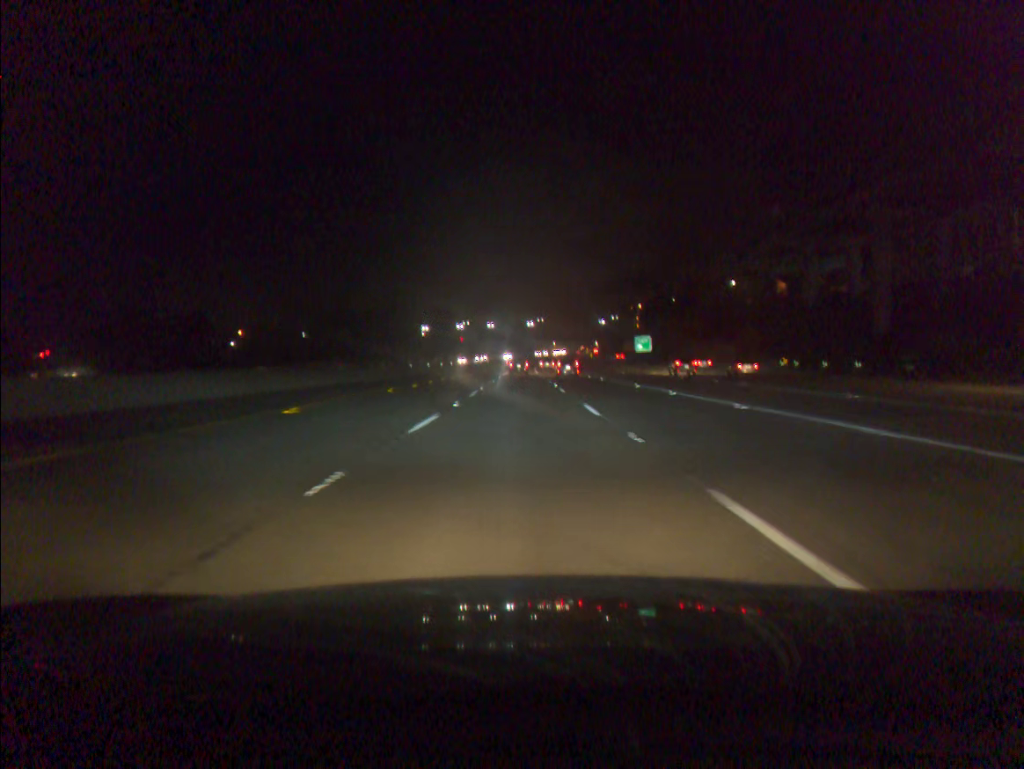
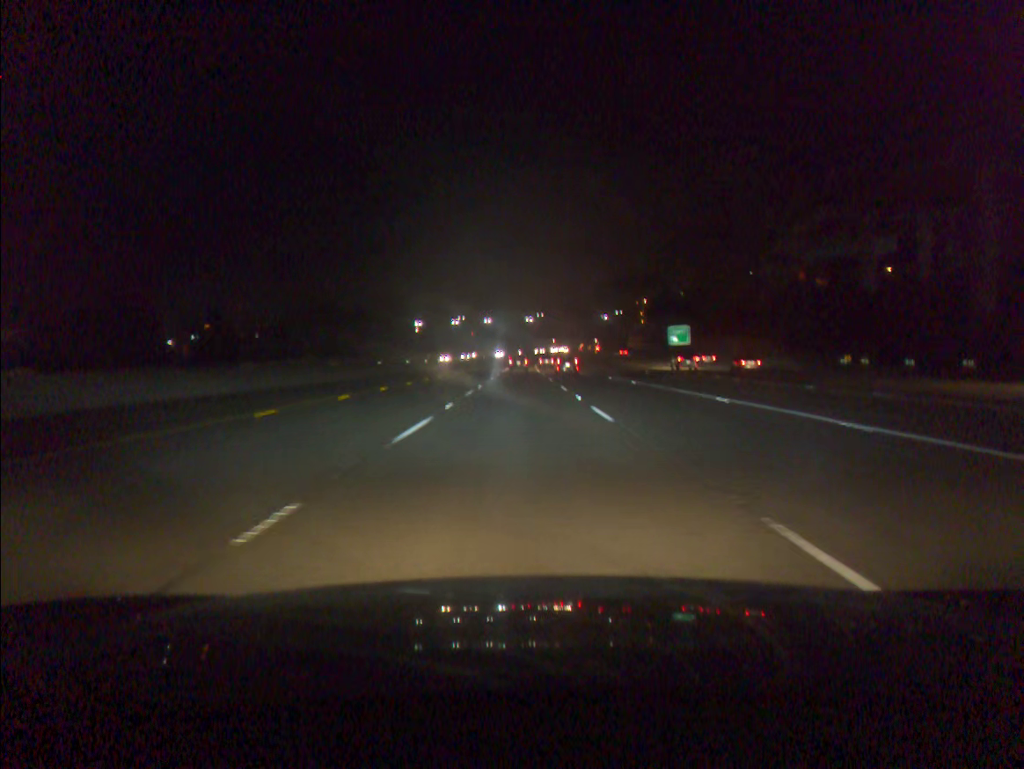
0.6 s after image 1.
(0.0, +16.5) m; 0°
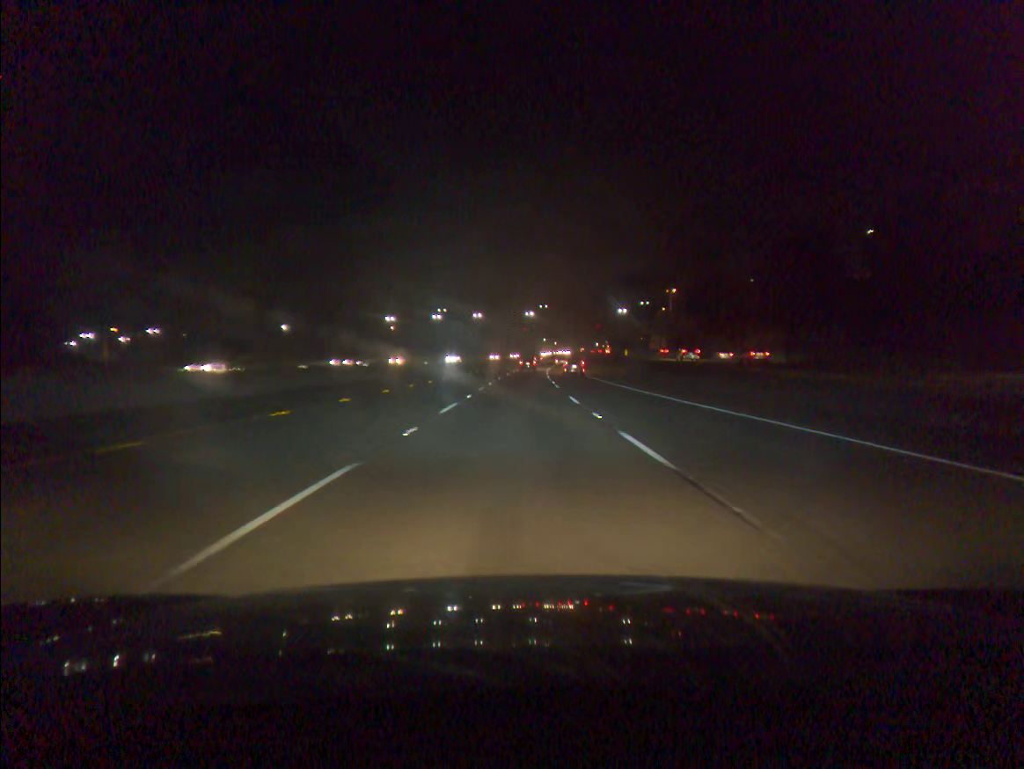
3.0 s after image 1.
(+0.2, +64.6) m; 0°
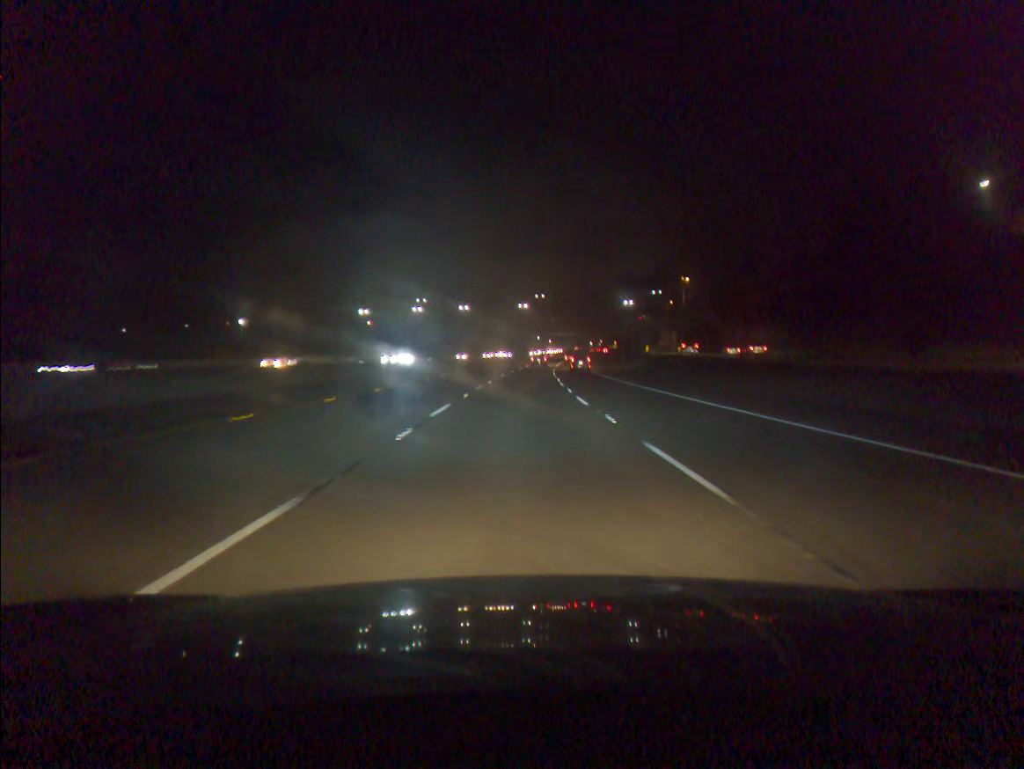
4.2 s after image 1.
(+0.1, +31.5) m; +1°
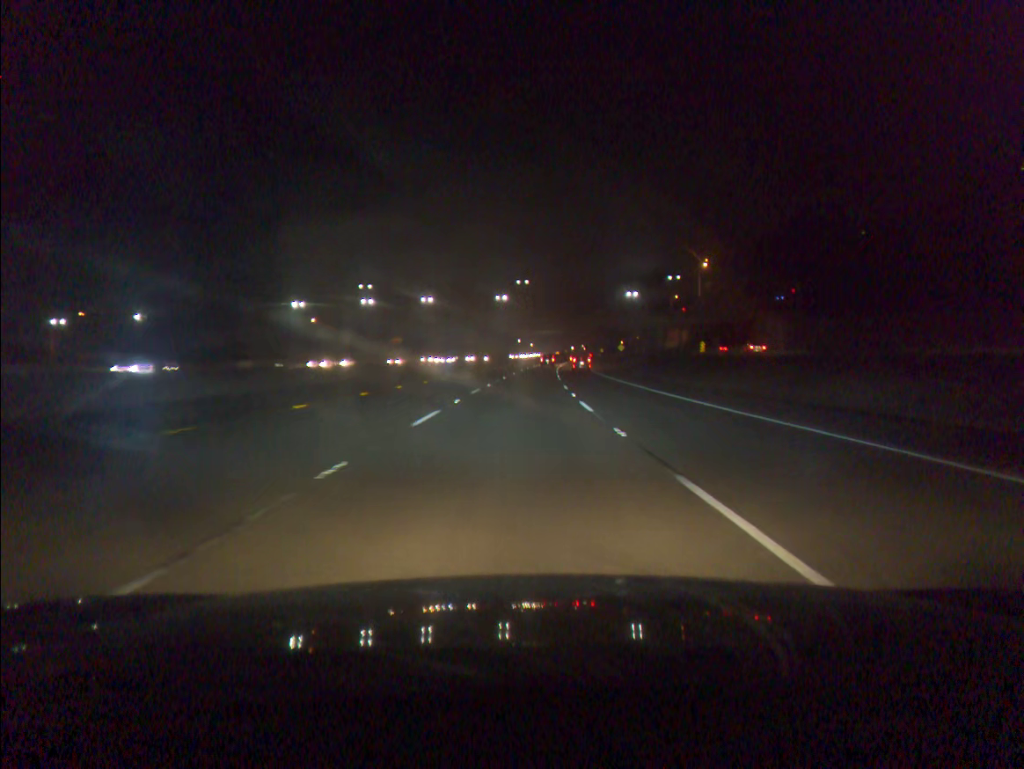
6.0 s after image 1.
(+0.6, +46.1) m; +1°
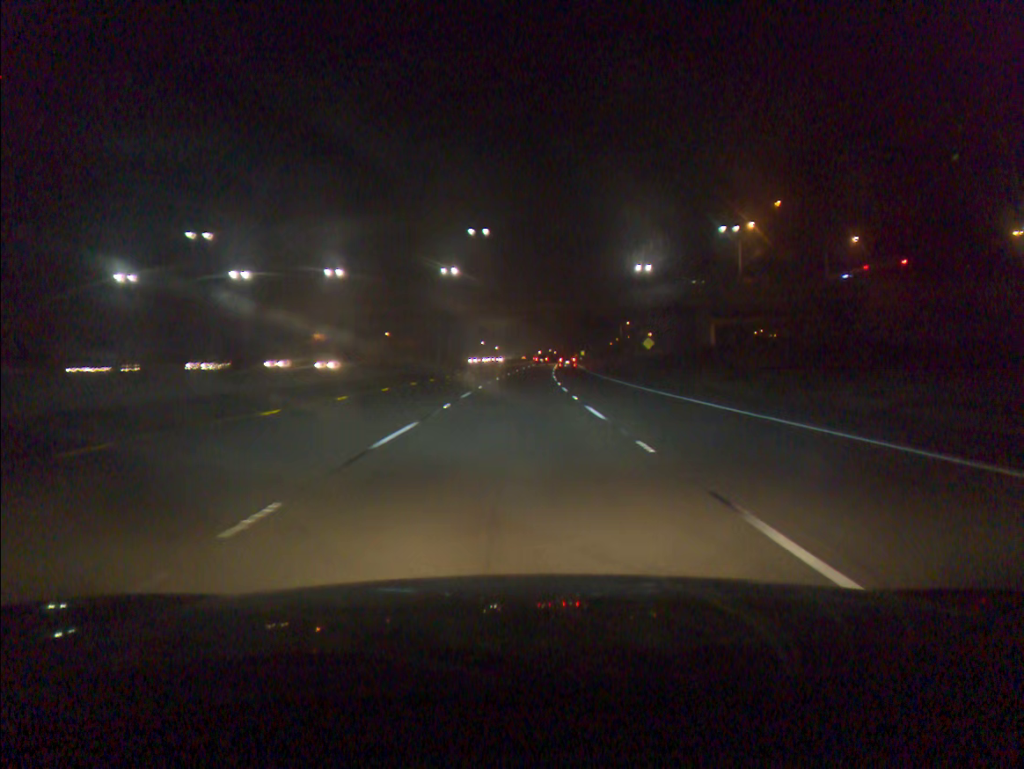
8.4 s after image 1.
(+1.3, +60.5) m; +3°
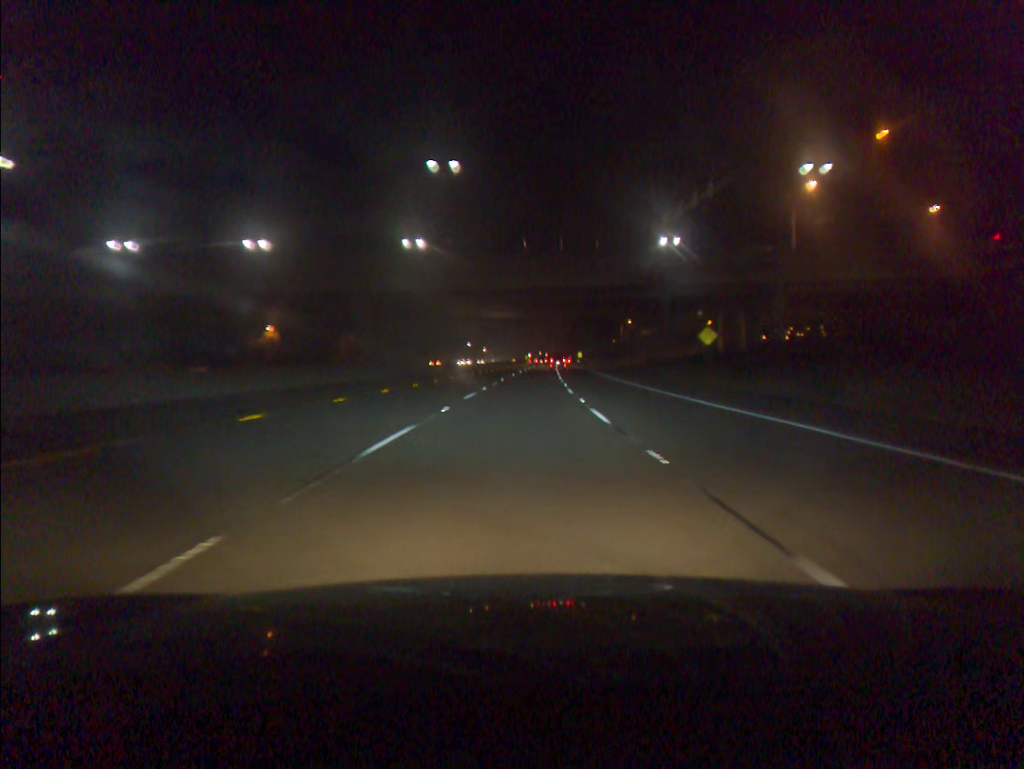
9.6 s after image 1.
(+0.2, +30.2) m; +1°
